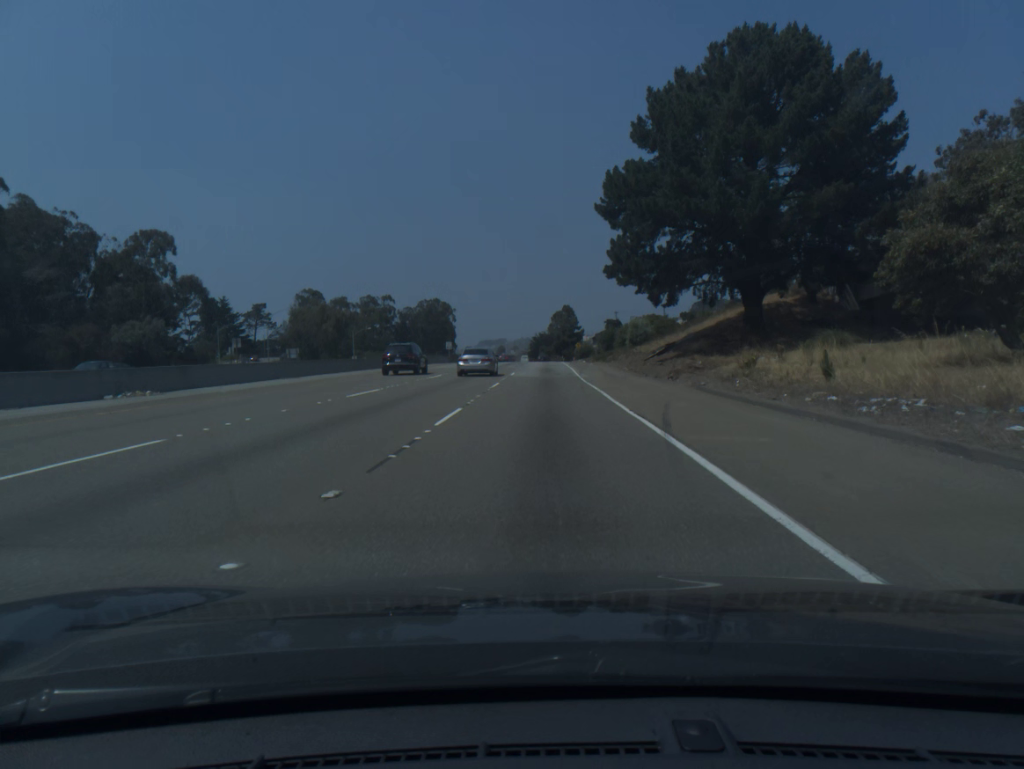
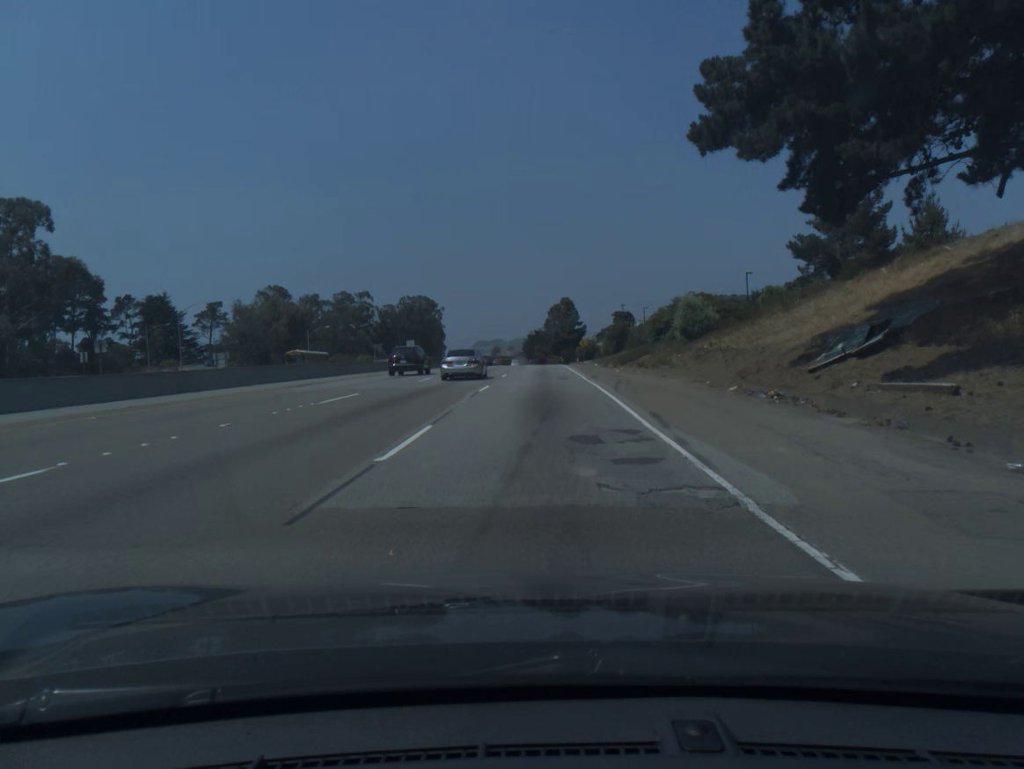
(+0.1, +32.0) m; 0°
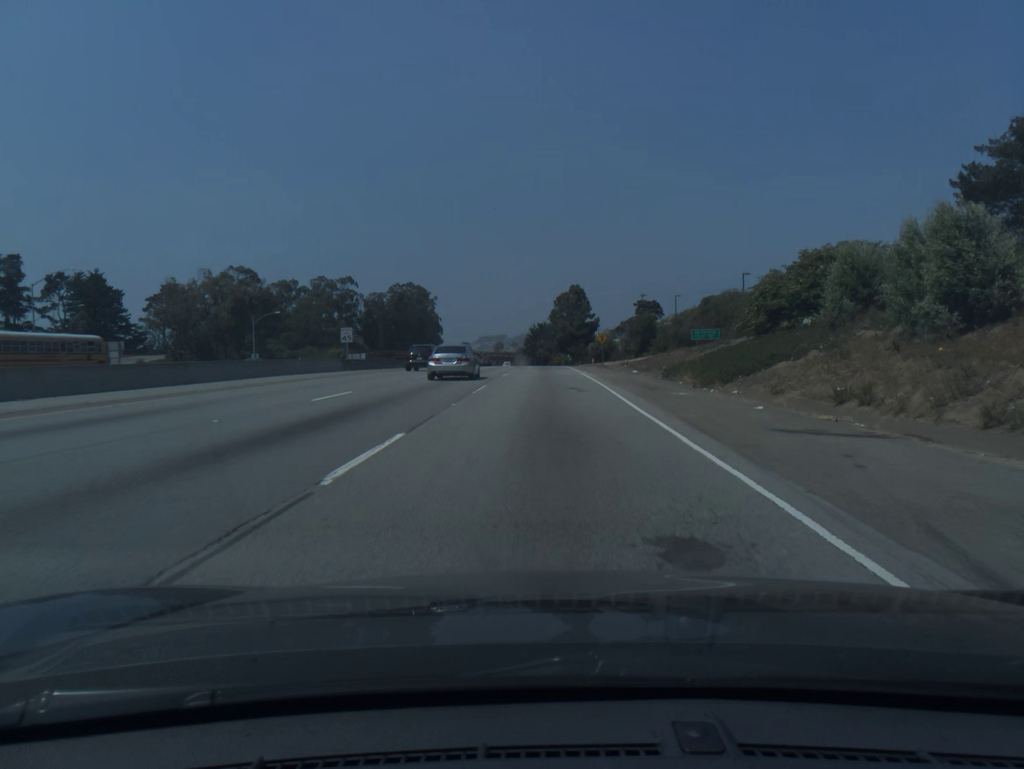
(-0.1, +31.1) m; -1°
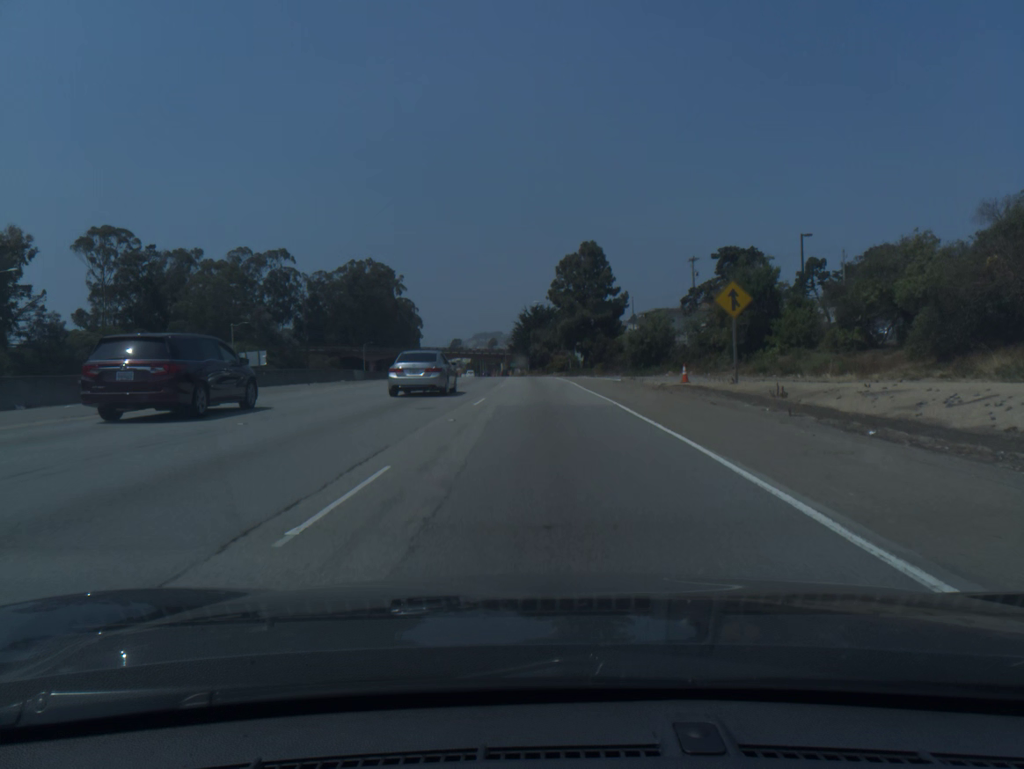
(+0.1, +59.7) m; 0°
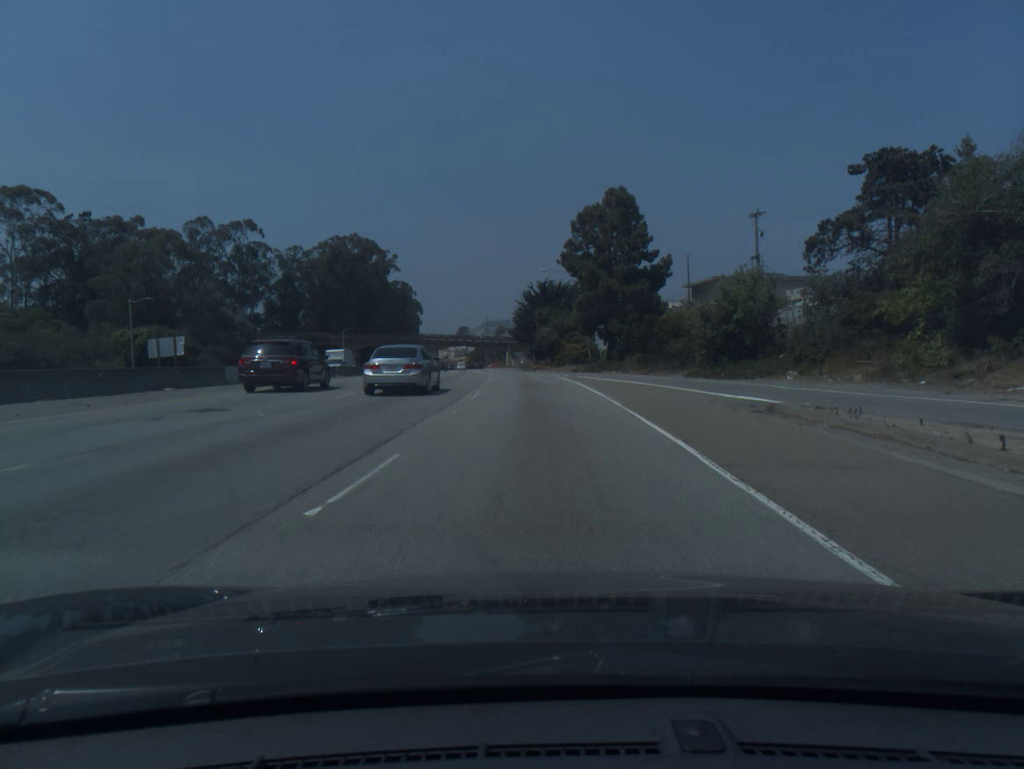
(-0.1, +28.8) m; -1°
